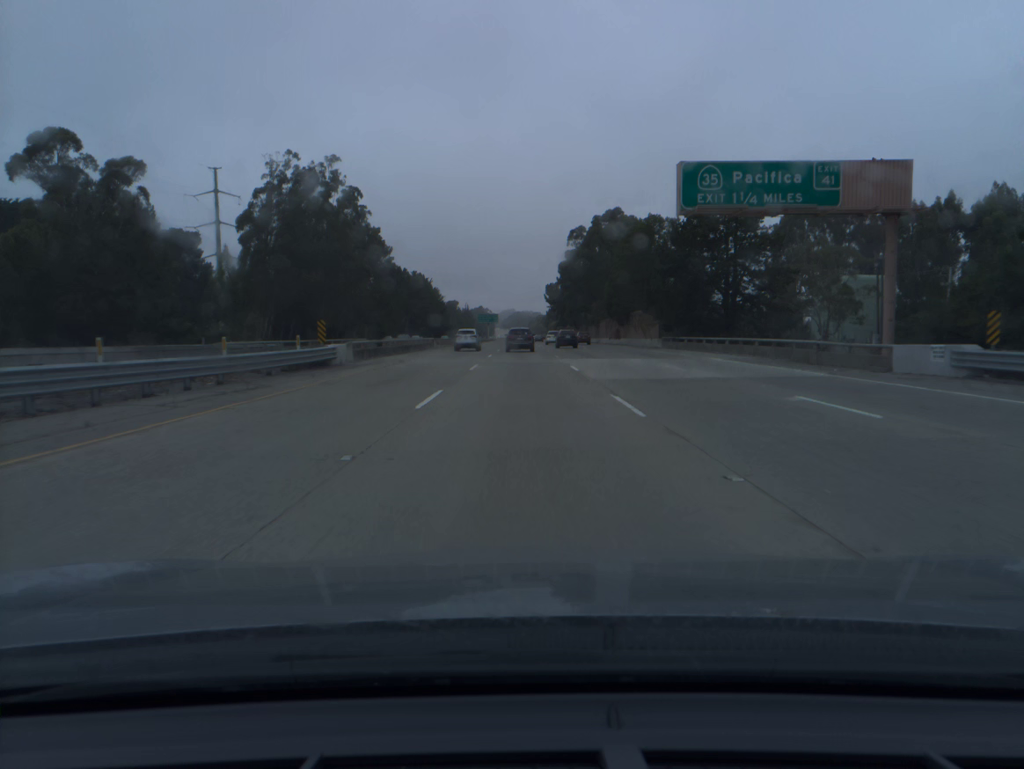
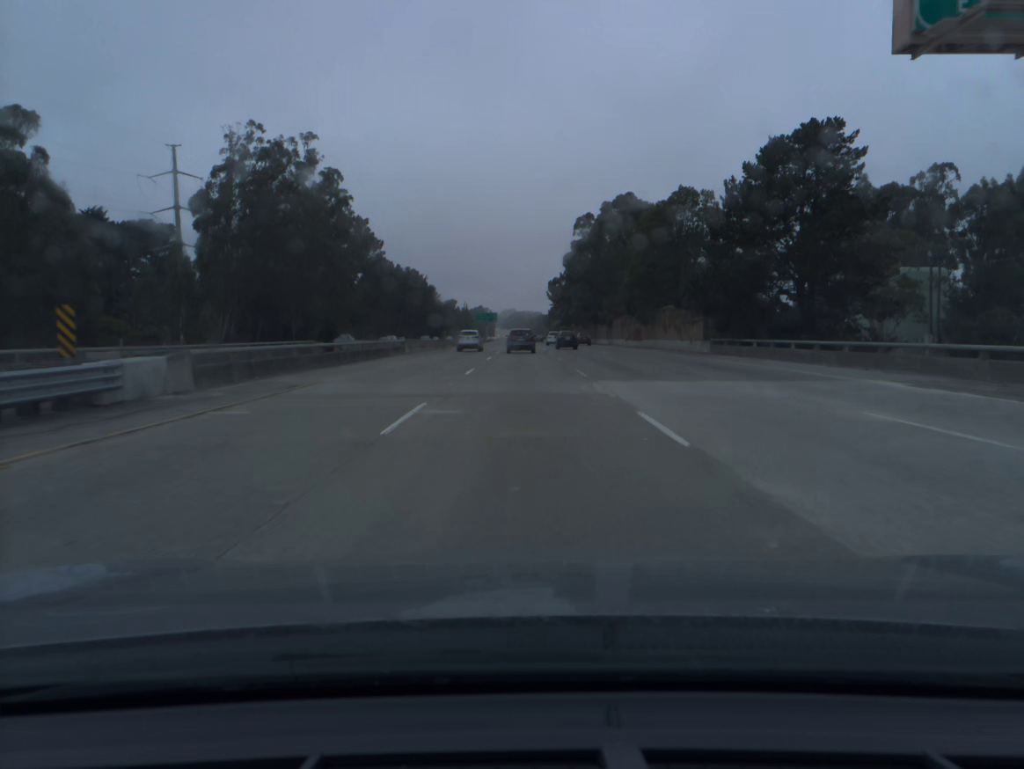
(0.0, +18.0) m; 0°
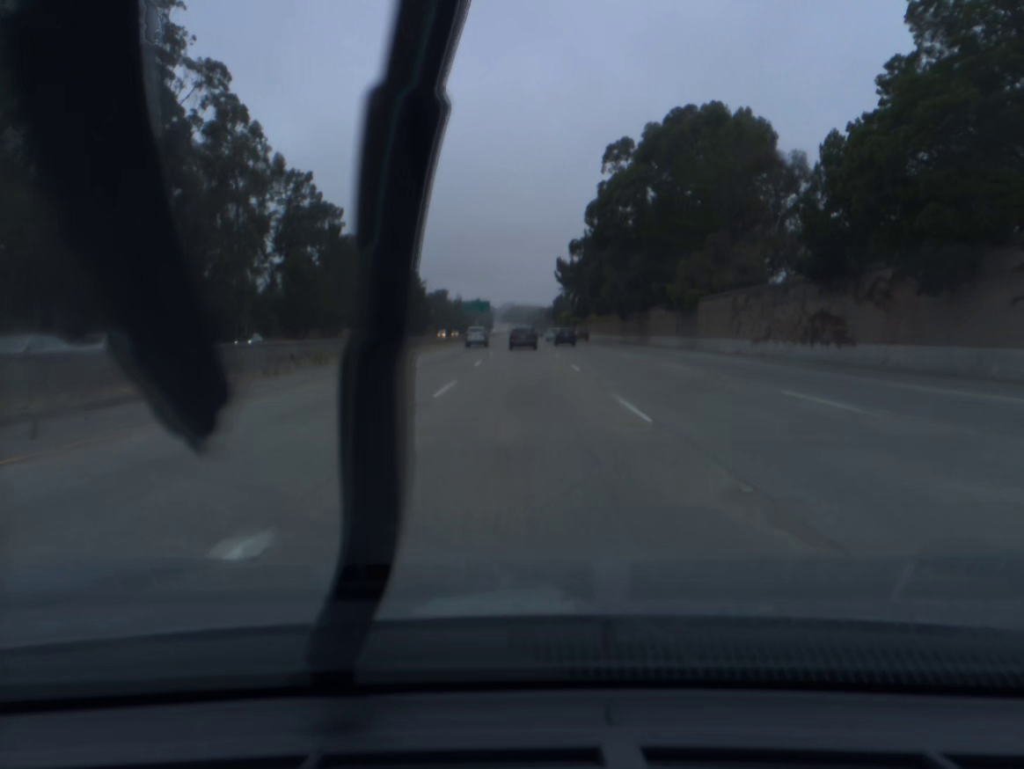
(0.0, +53.5) m; 0°
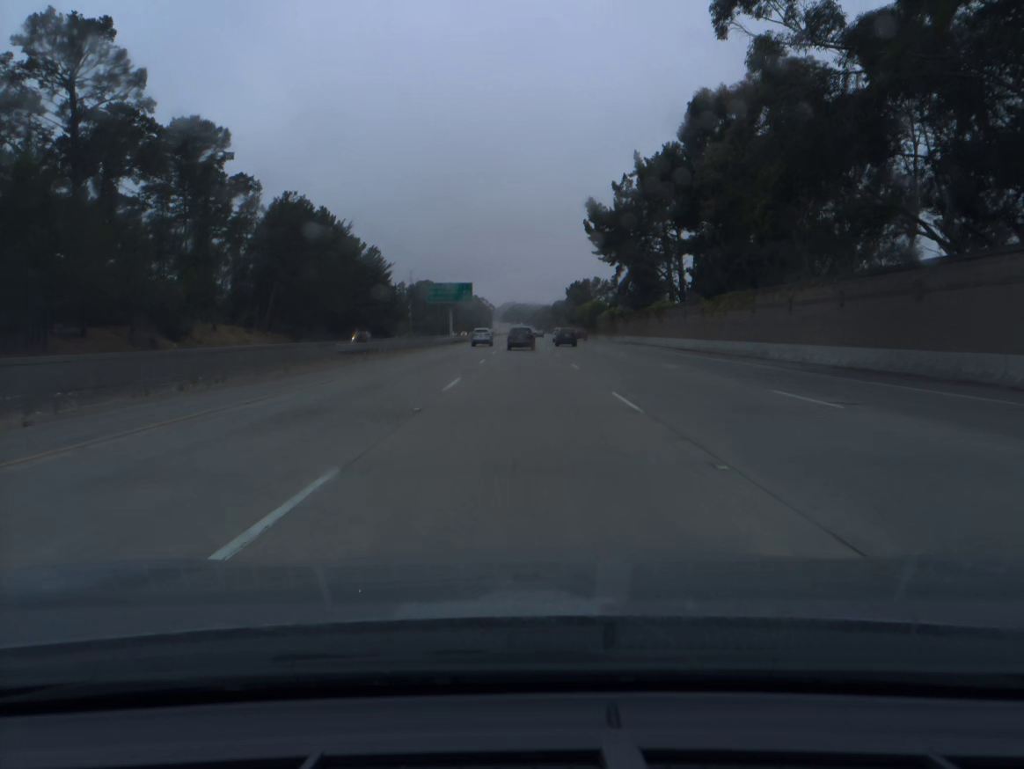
(-0.1, +70.8) m; 0°
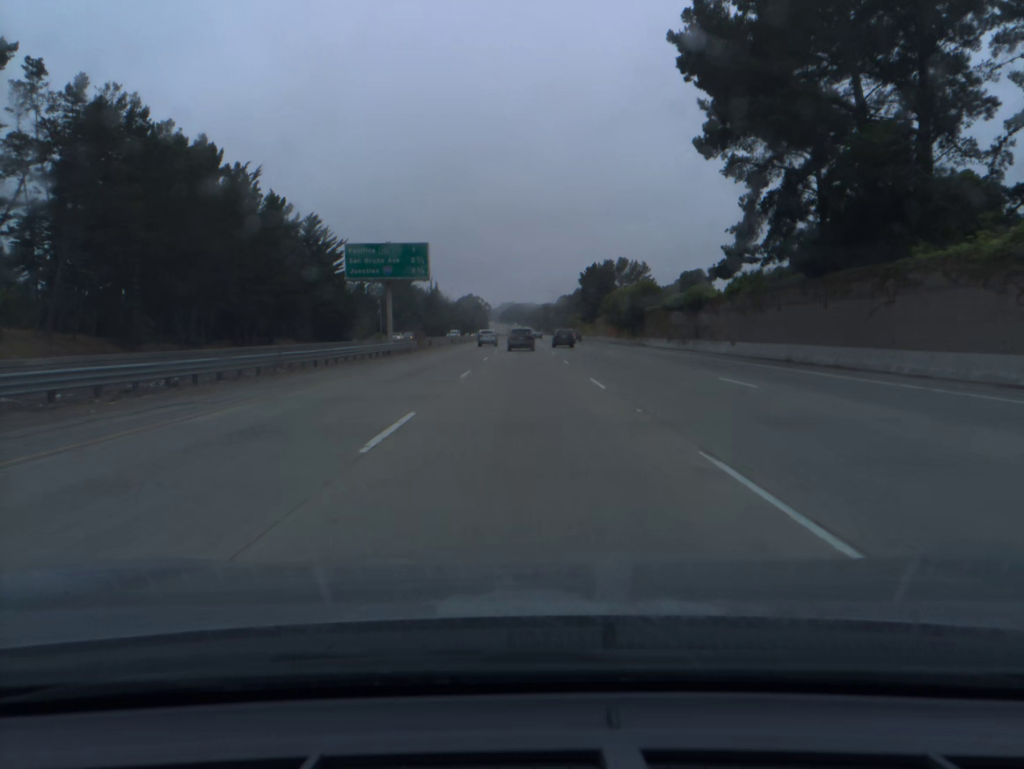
(0.0, +53.2) m; 0°
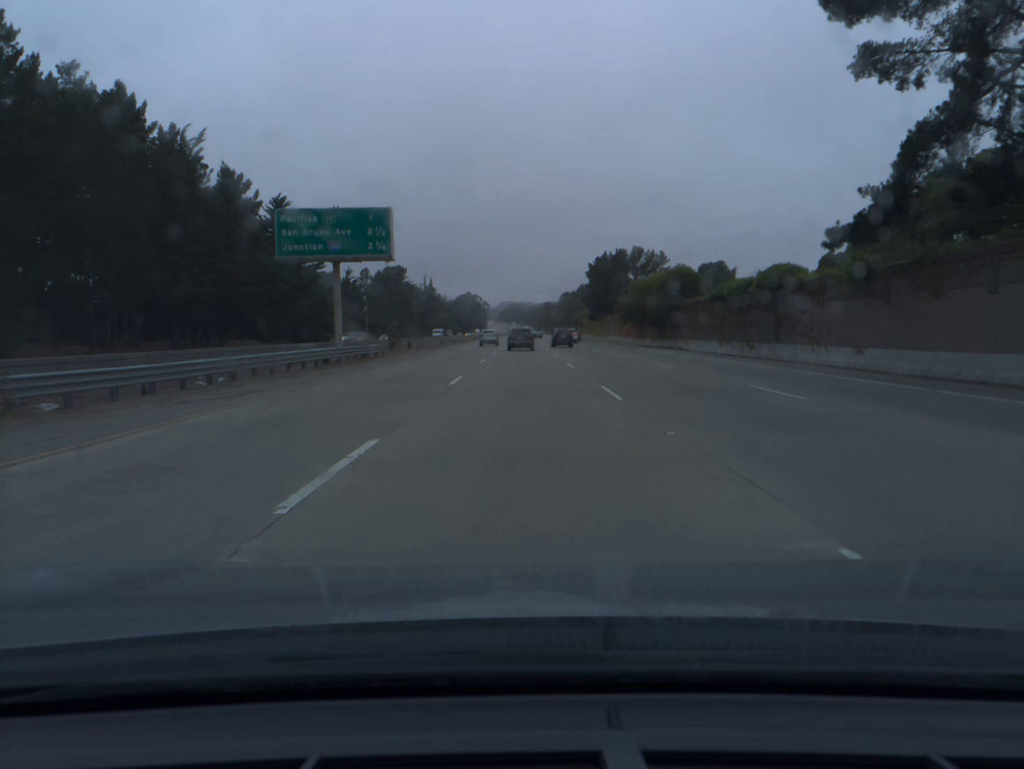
(0.0, +17.8) m; 0°
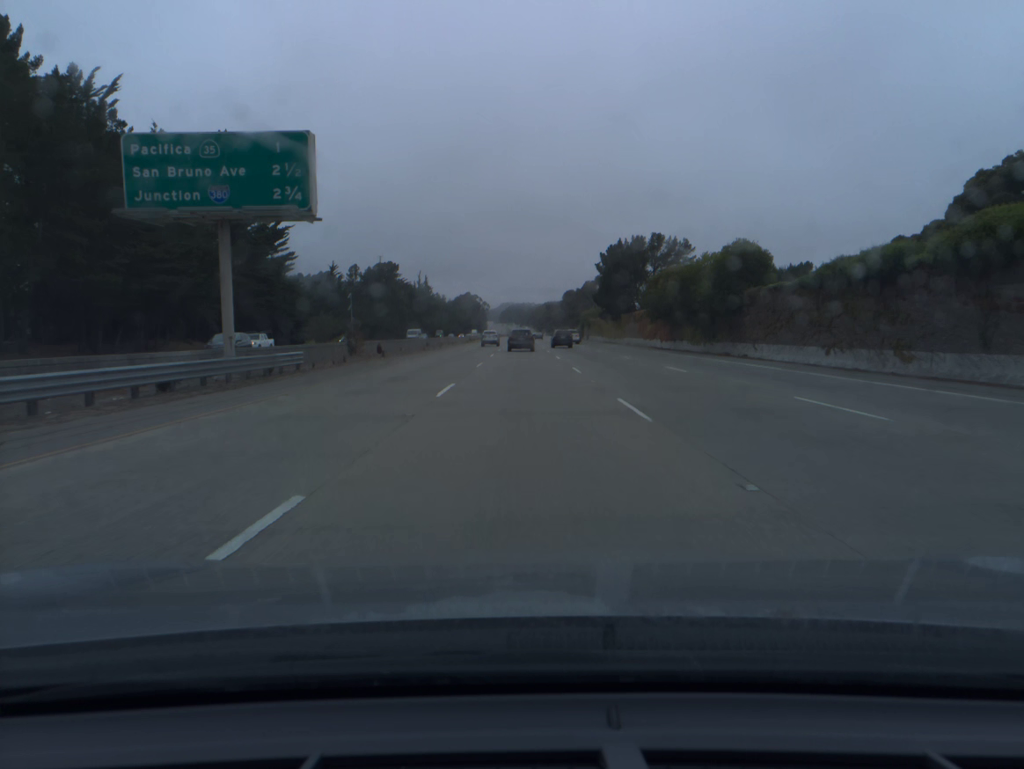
(0.0, +17.9) m; 0°
